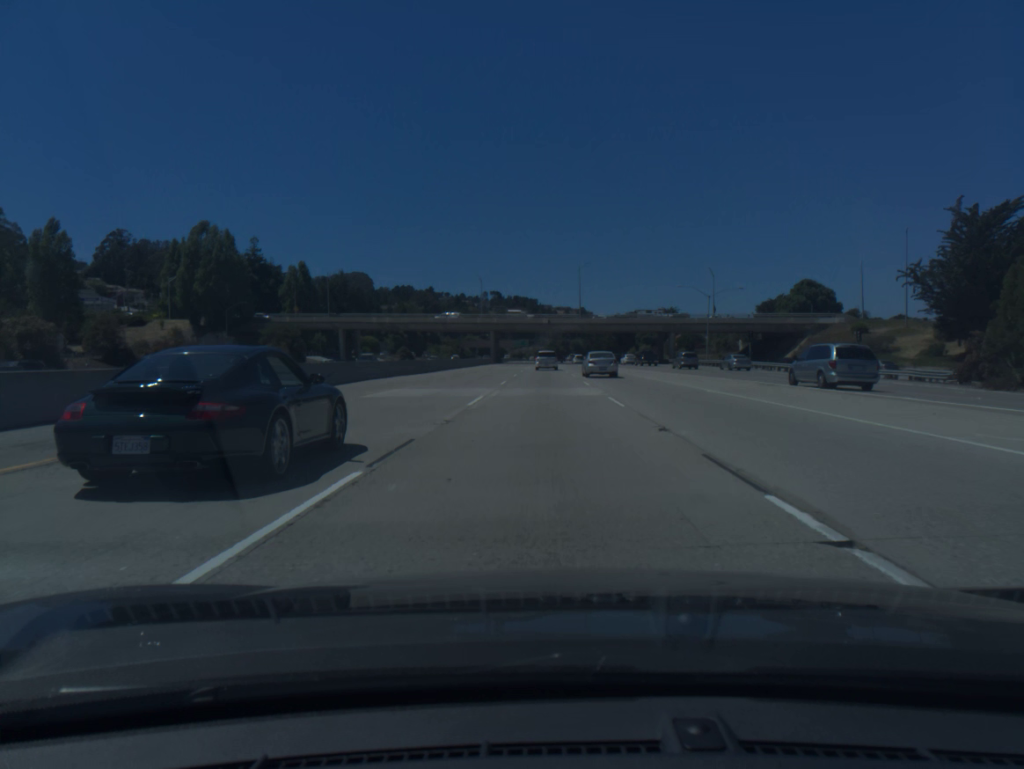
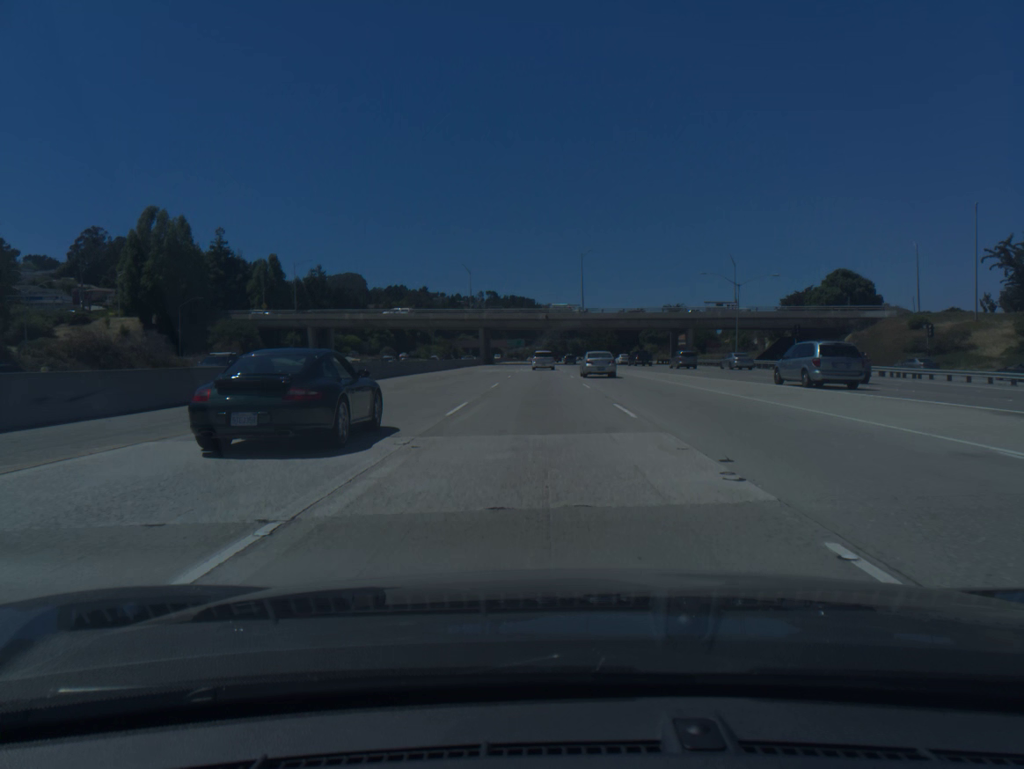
(+0.1, +17.5) m; 0°
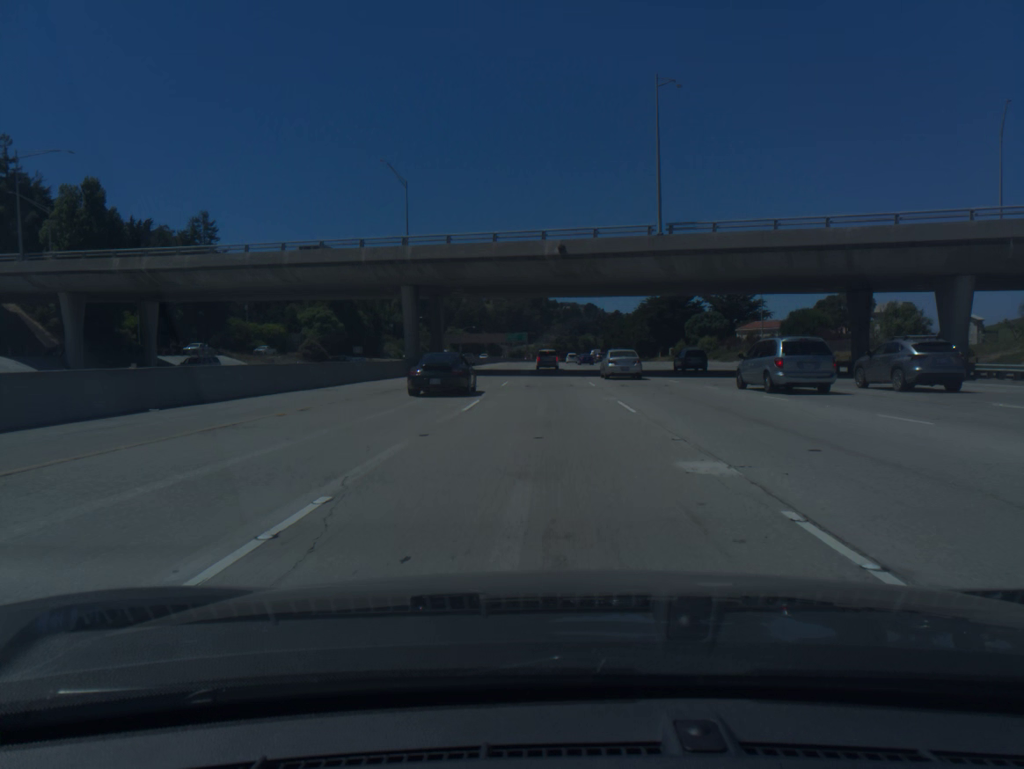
(-0.3, +70.5) m; -1°
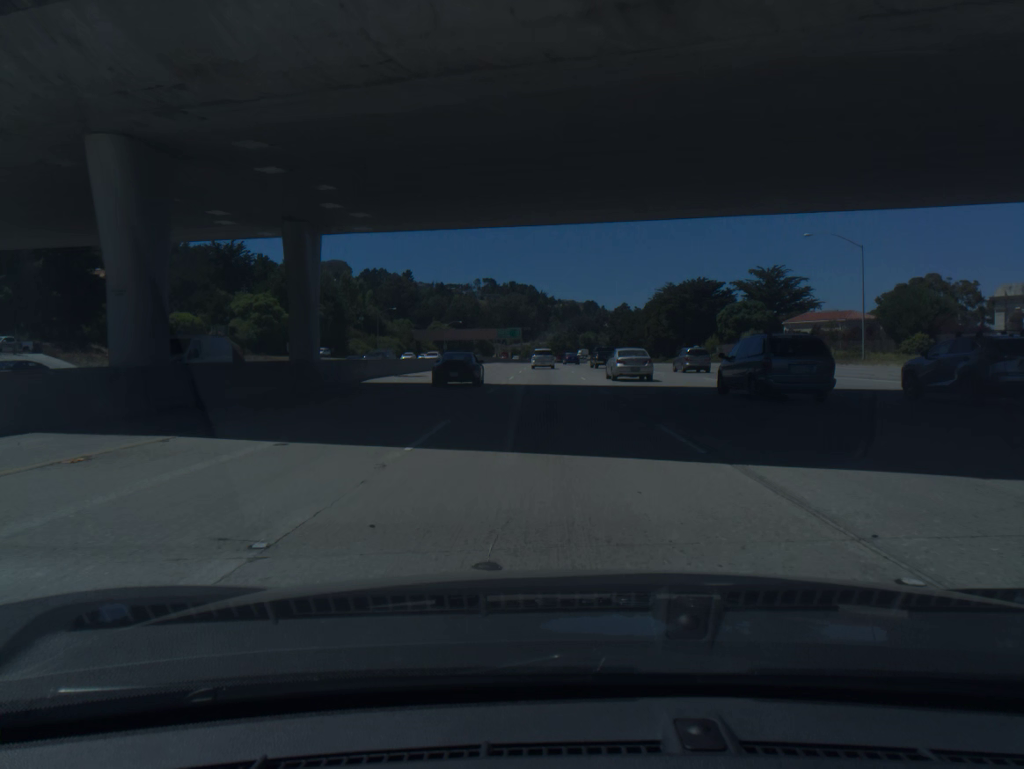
(0.0, +35.5) m; 0°
